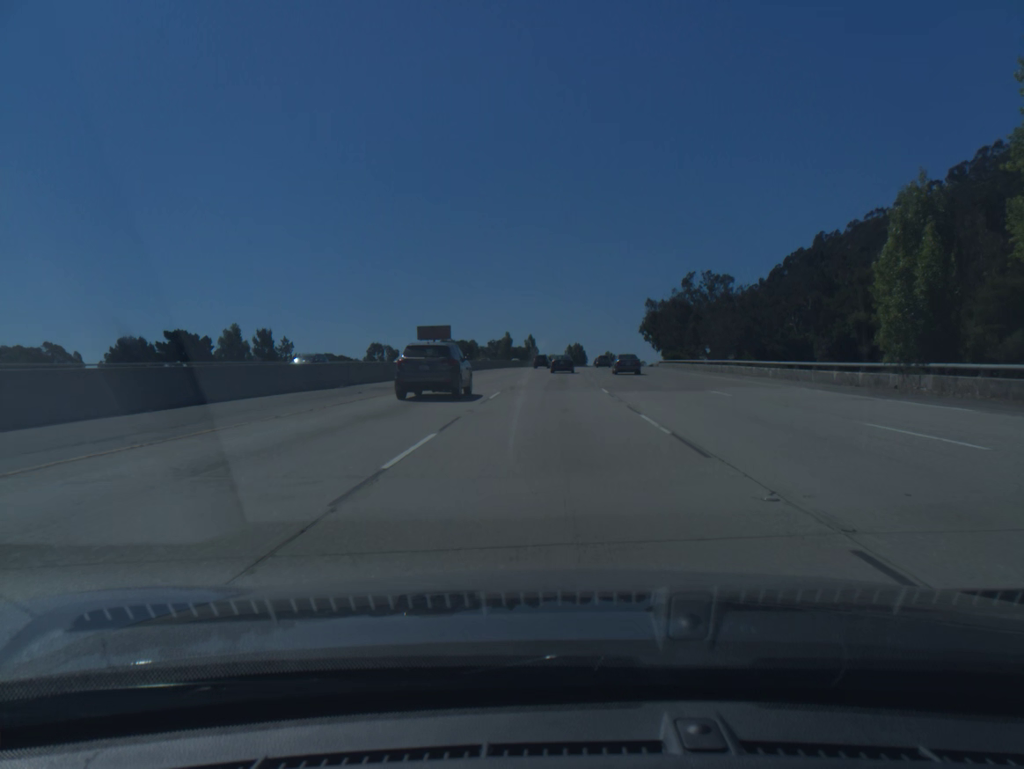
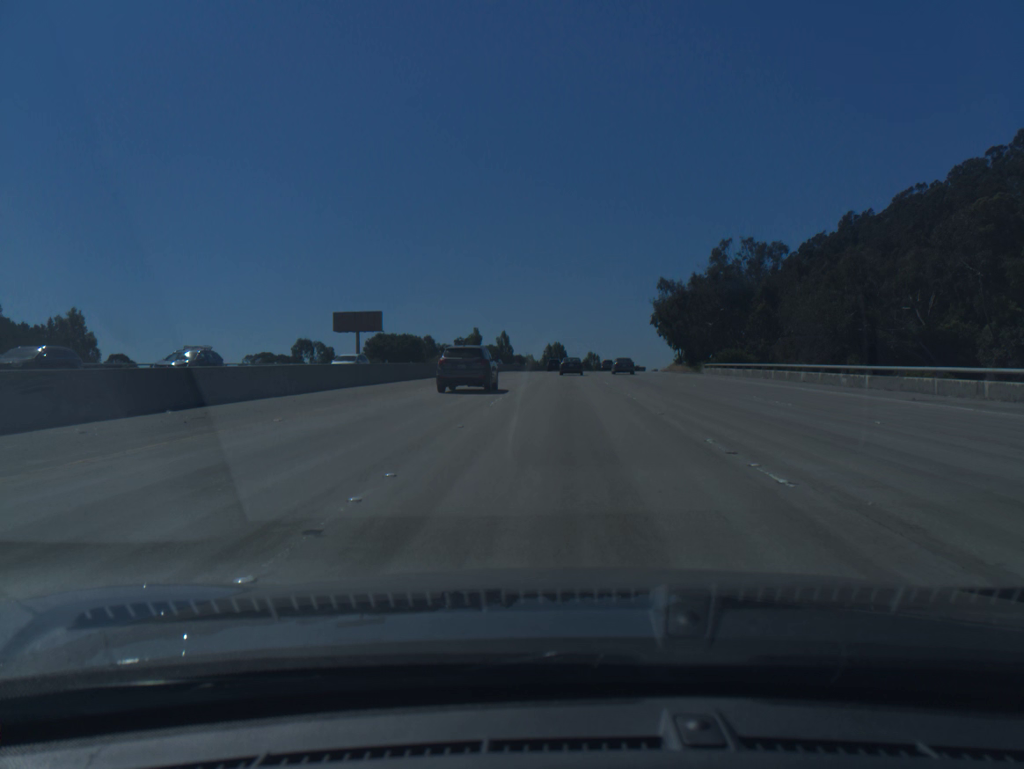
(+0.5, +48.4) m; +2°
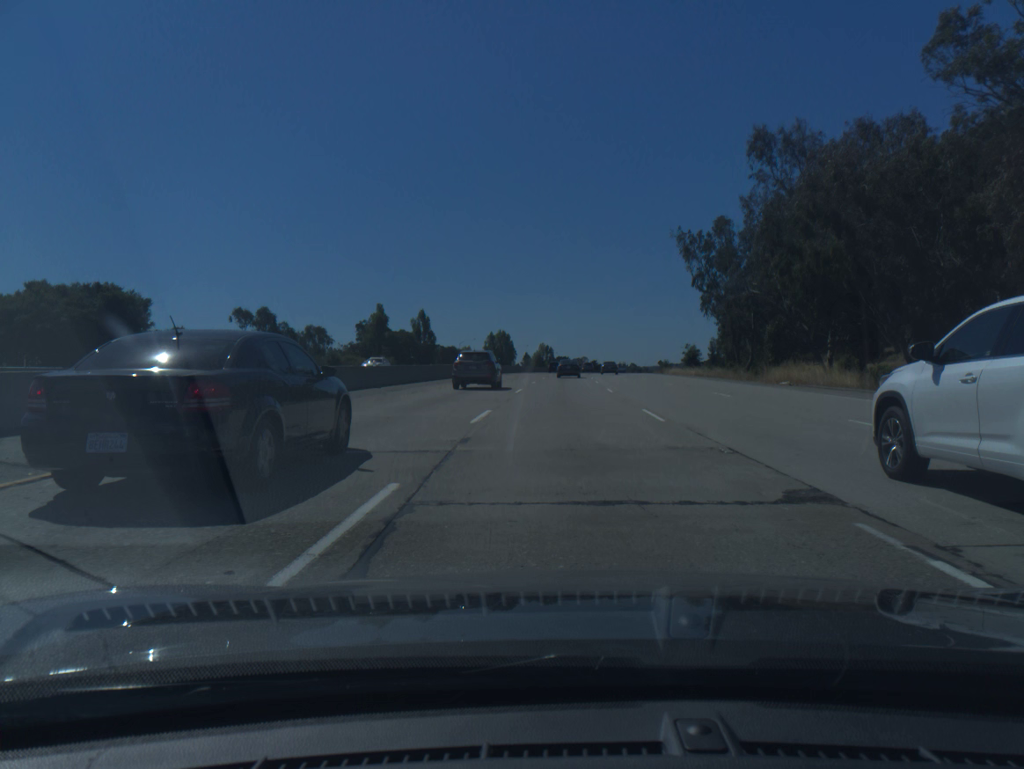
(+2.6, +80.9) m; +4°
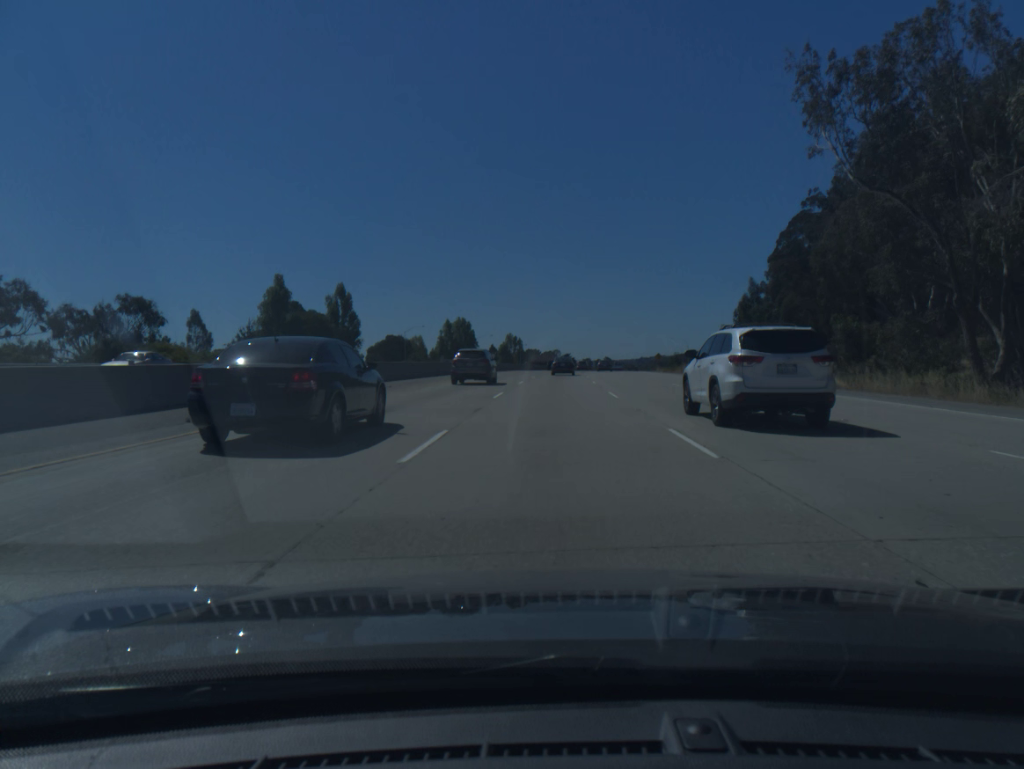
(+1.1, +48.9) m; +2°
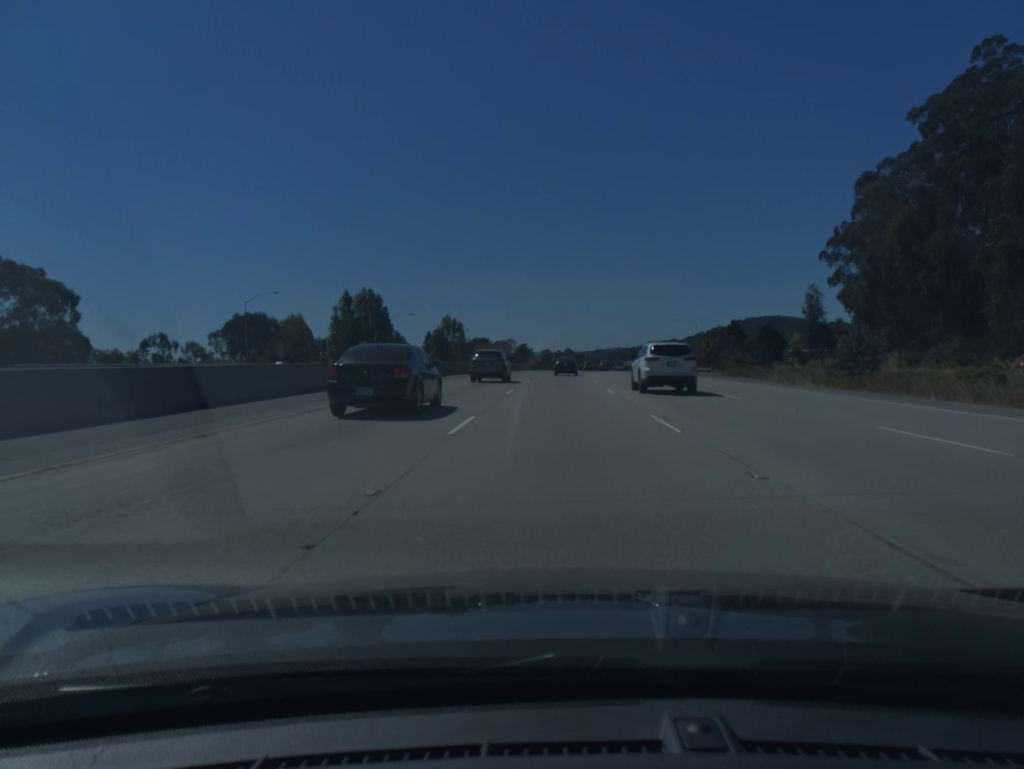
(+2.0, +82.1) m; +3°
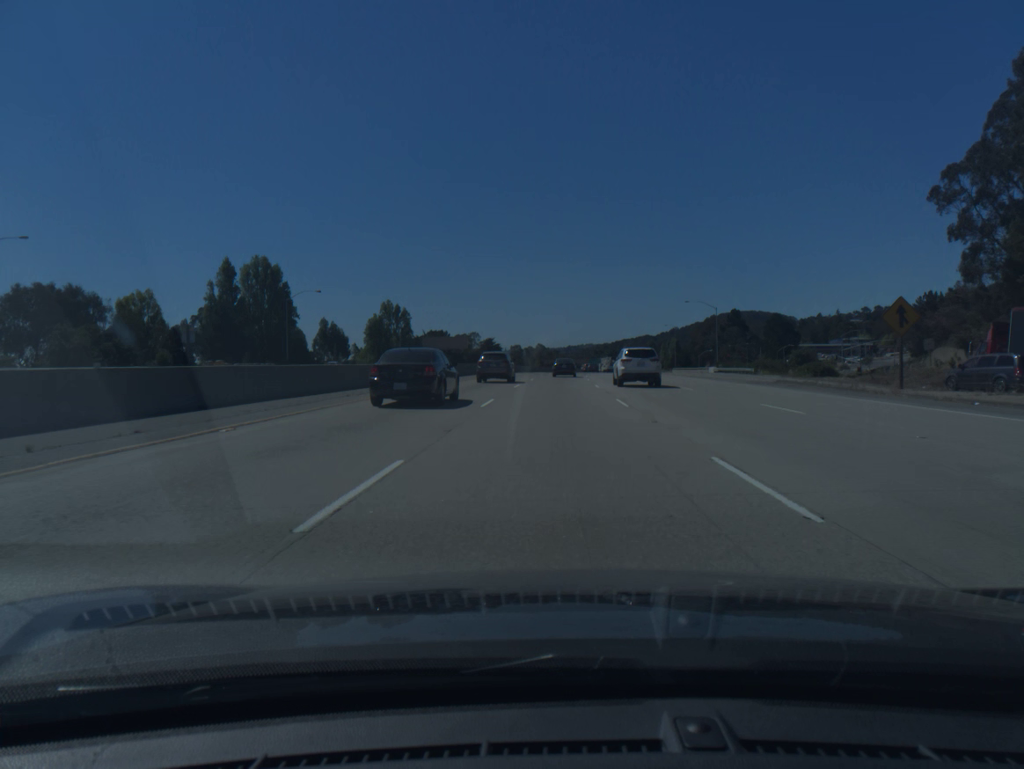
(+1.0, +49.6) m; +2°
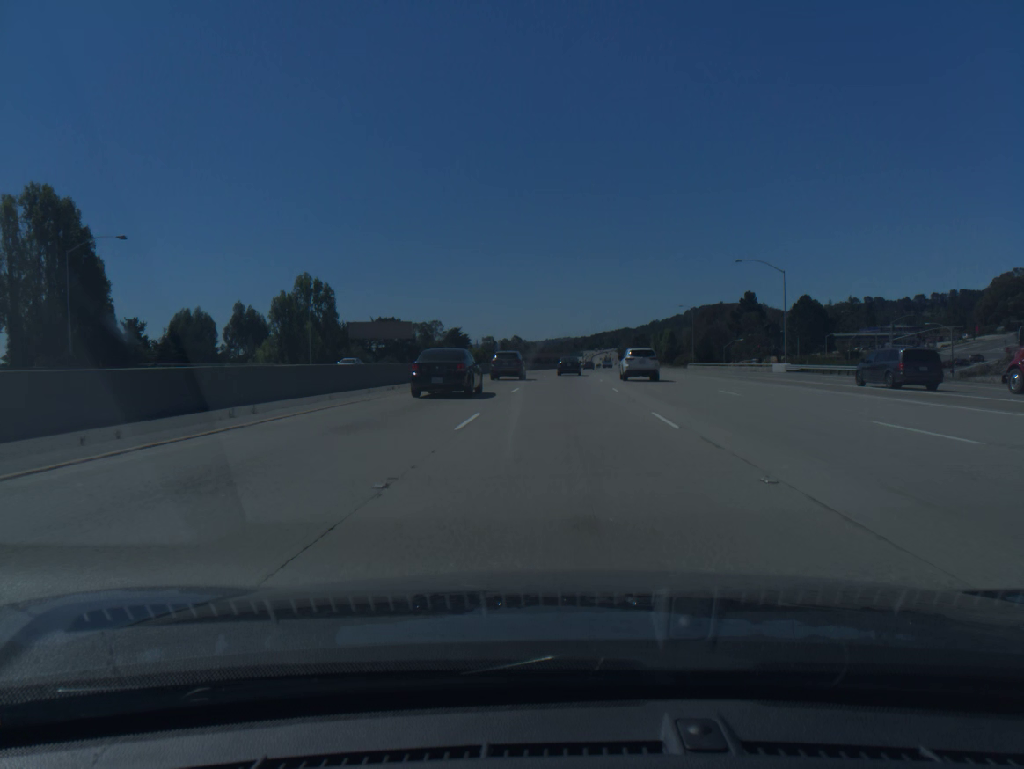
(+0.7, +49.7) m; +2°
